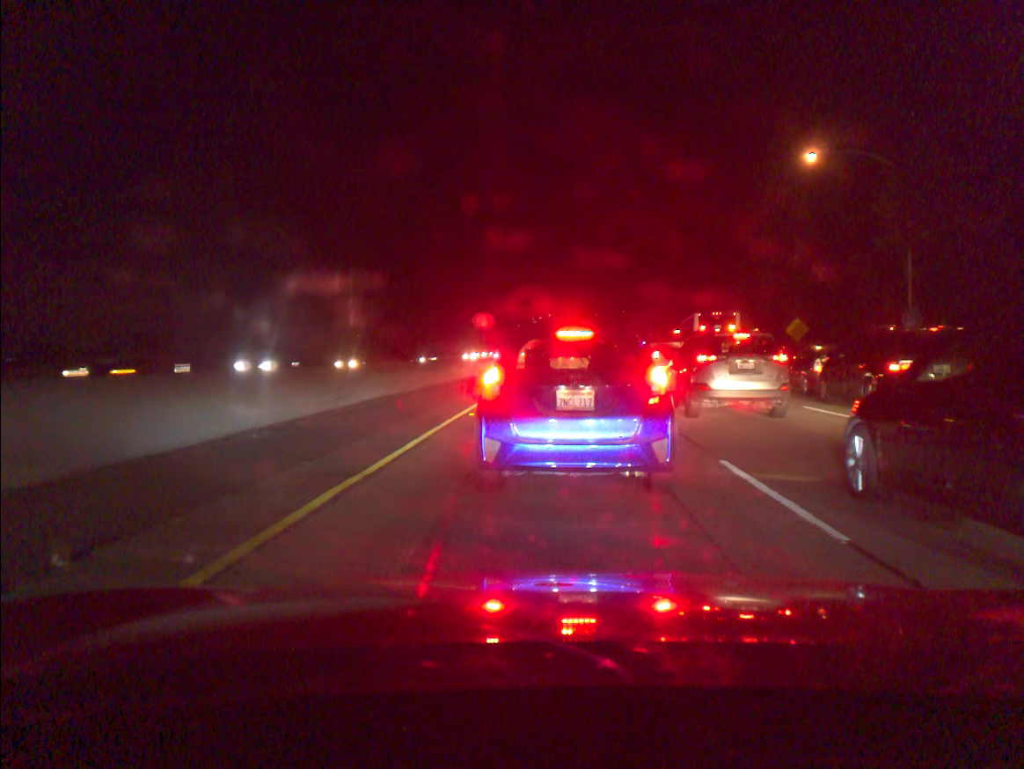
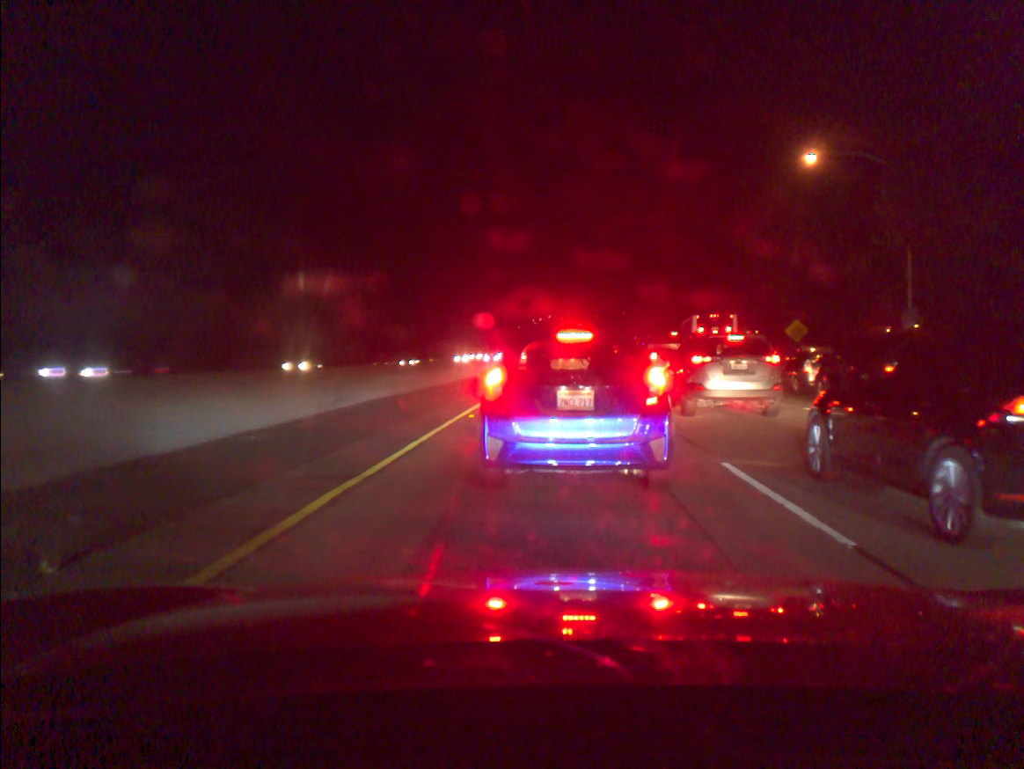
(0.0, +0.1) m; 0°
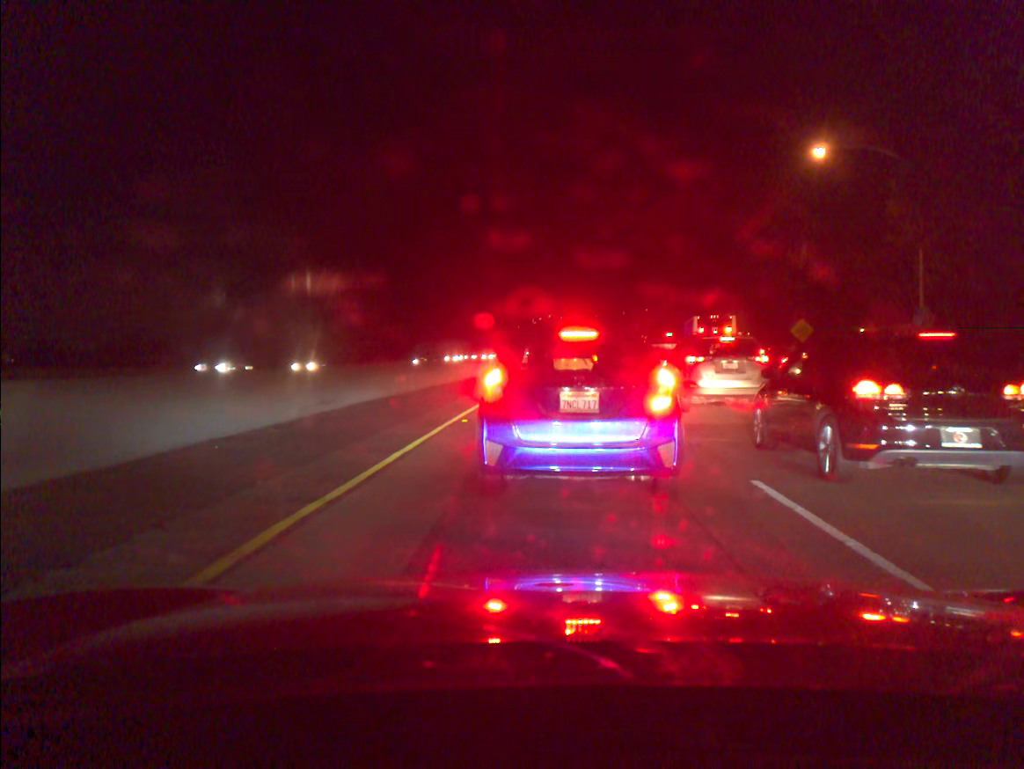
(+0.1, +1.3) m; 0°
